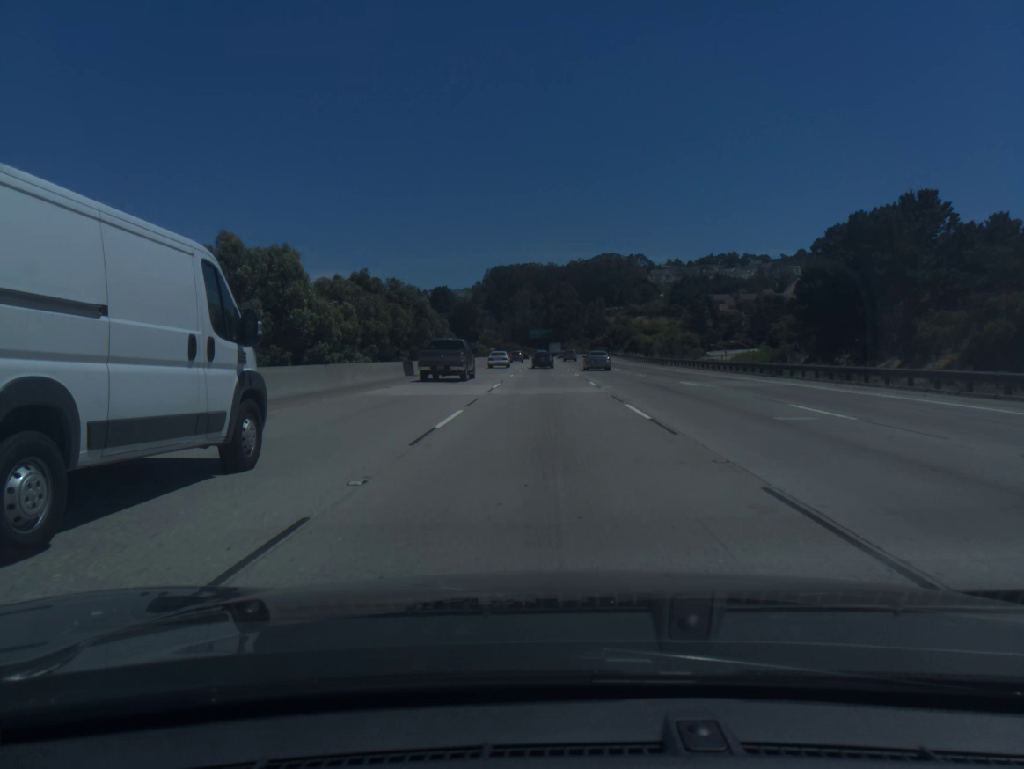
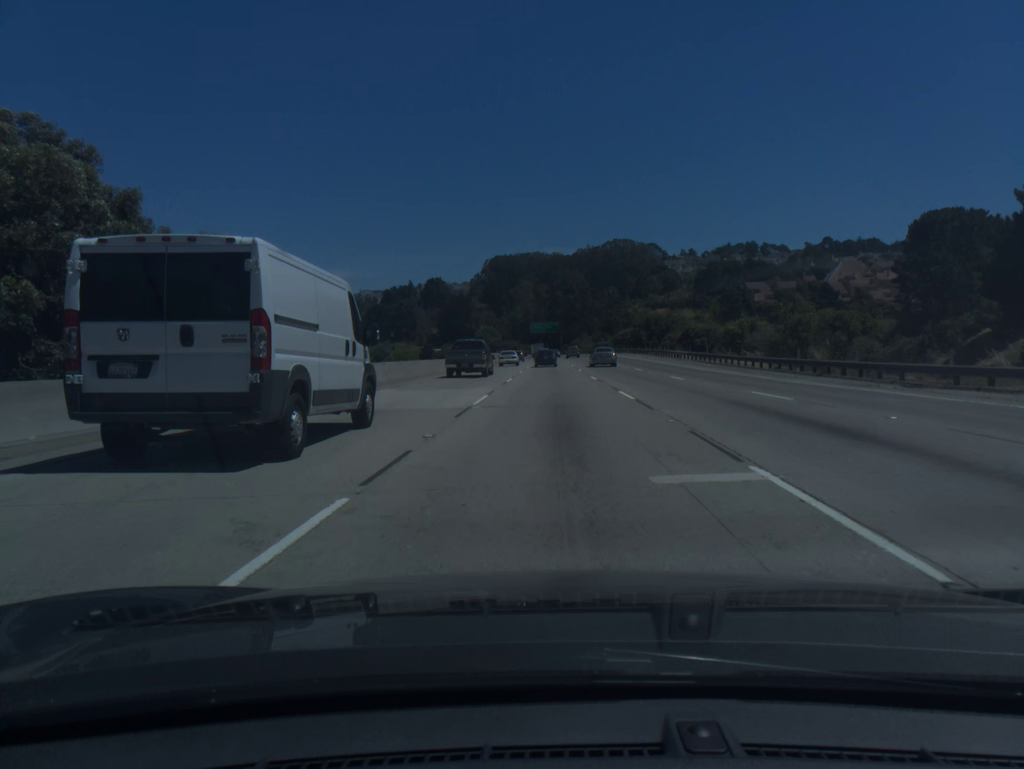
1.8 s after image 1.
(-0.2, +53.9) m; 0°
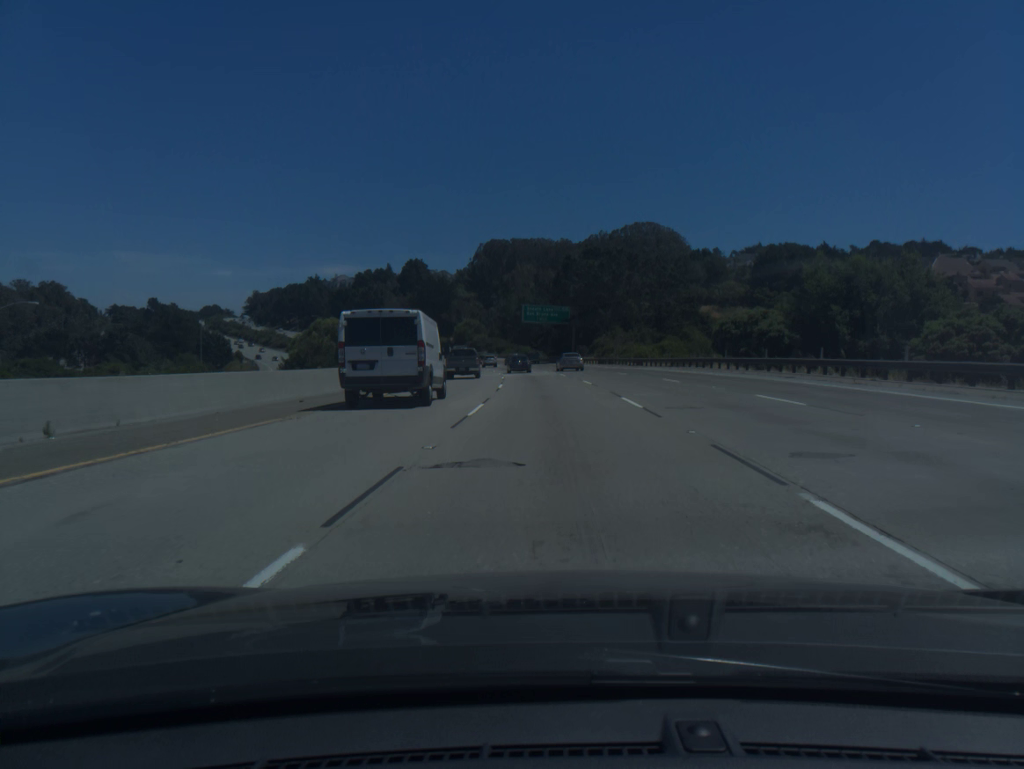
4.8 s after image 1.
(+0.1, +88.9) m; 0°
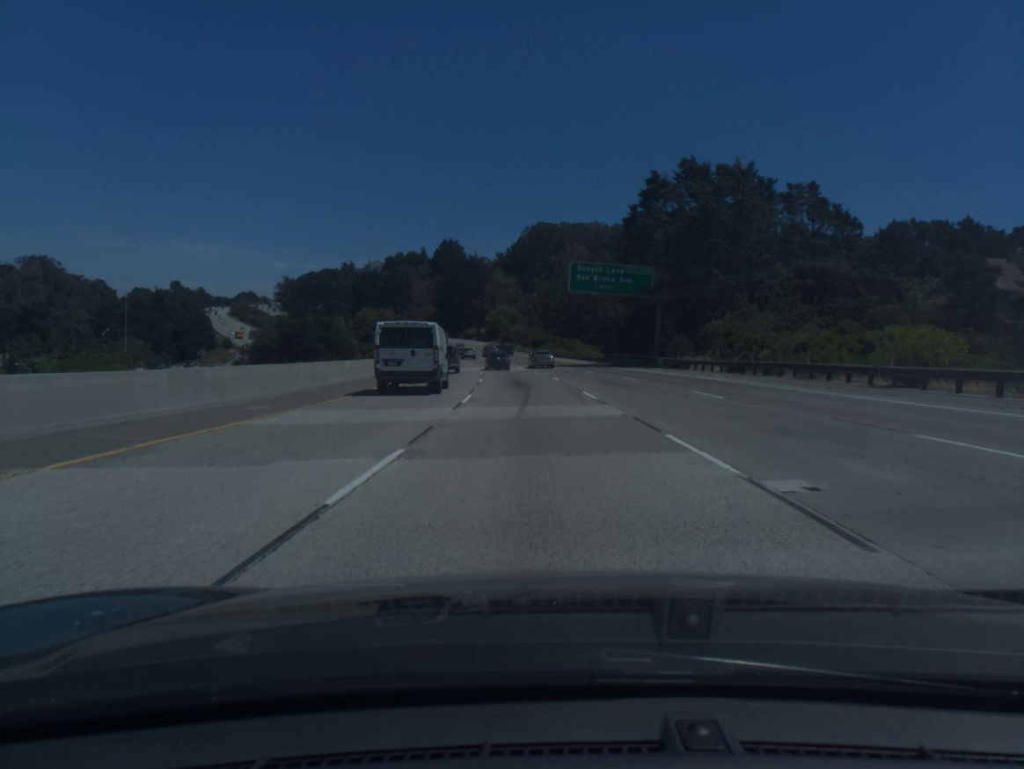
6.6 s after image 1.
(-1.2, +53.1) m; -3°
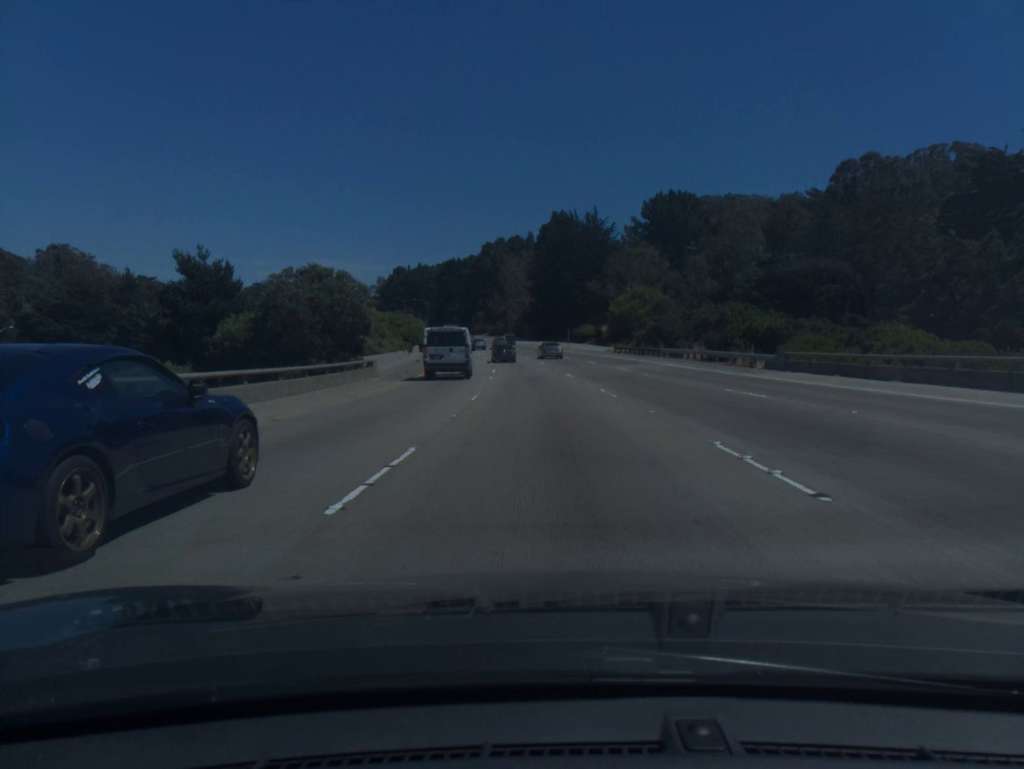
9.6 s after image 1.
(-7.0, +88.7) m; -9°
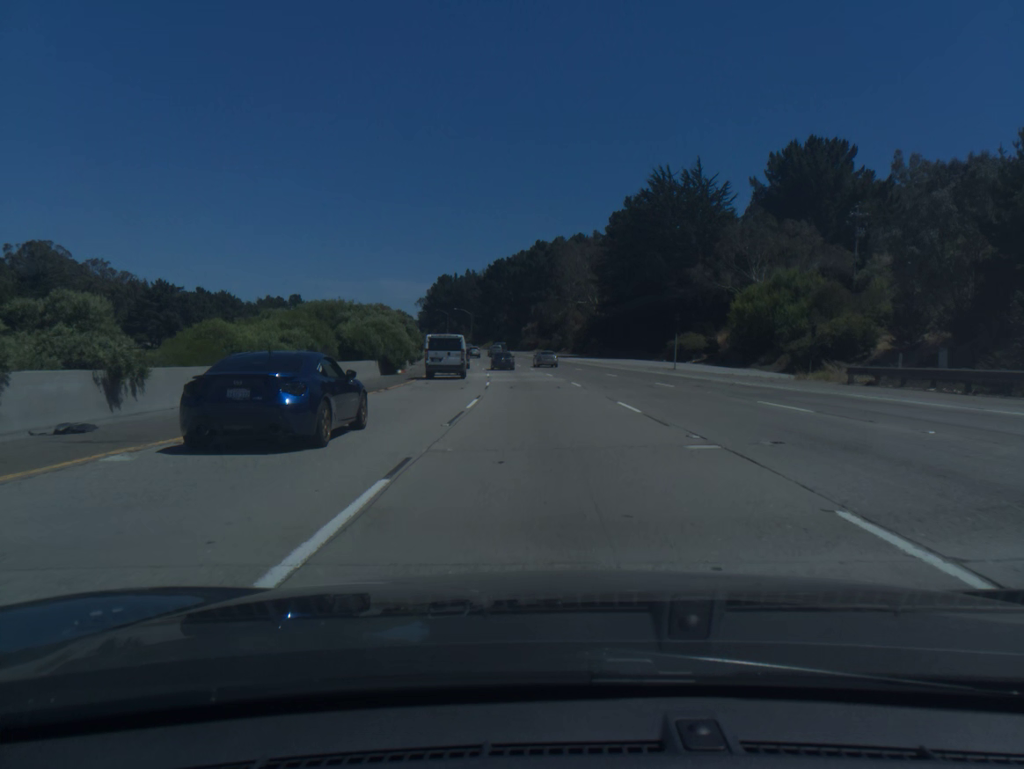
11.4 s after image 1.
(-2.1, +53.5) m; -5°
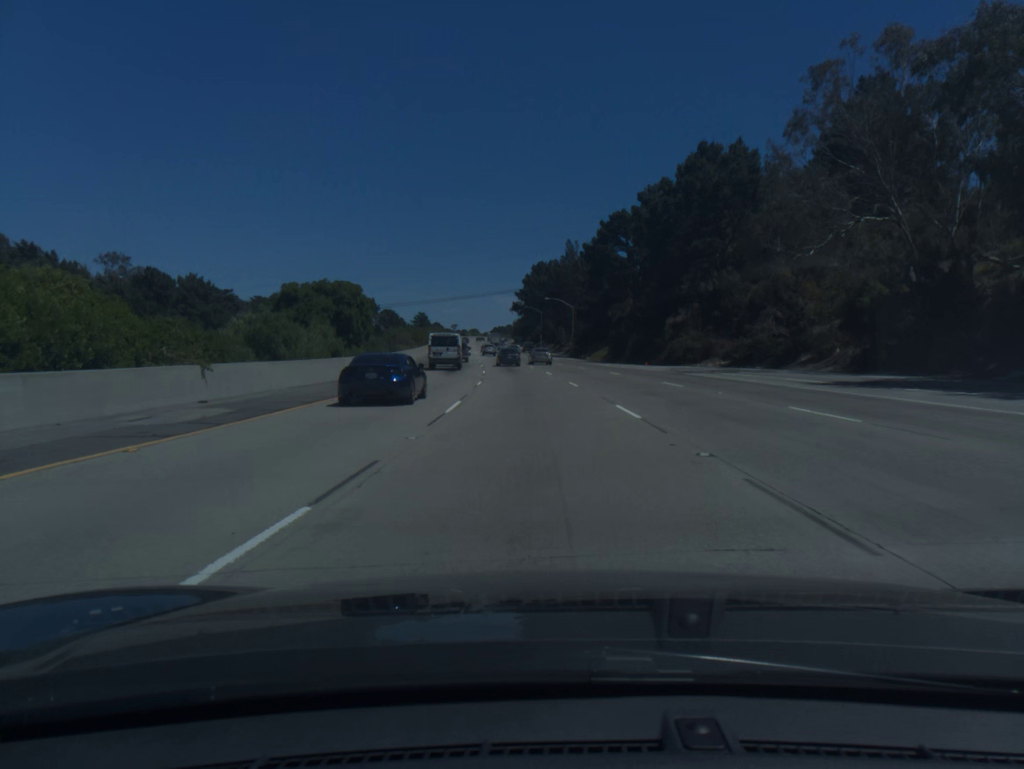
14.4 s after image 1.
(-6.0, +89.0) m; -8°
